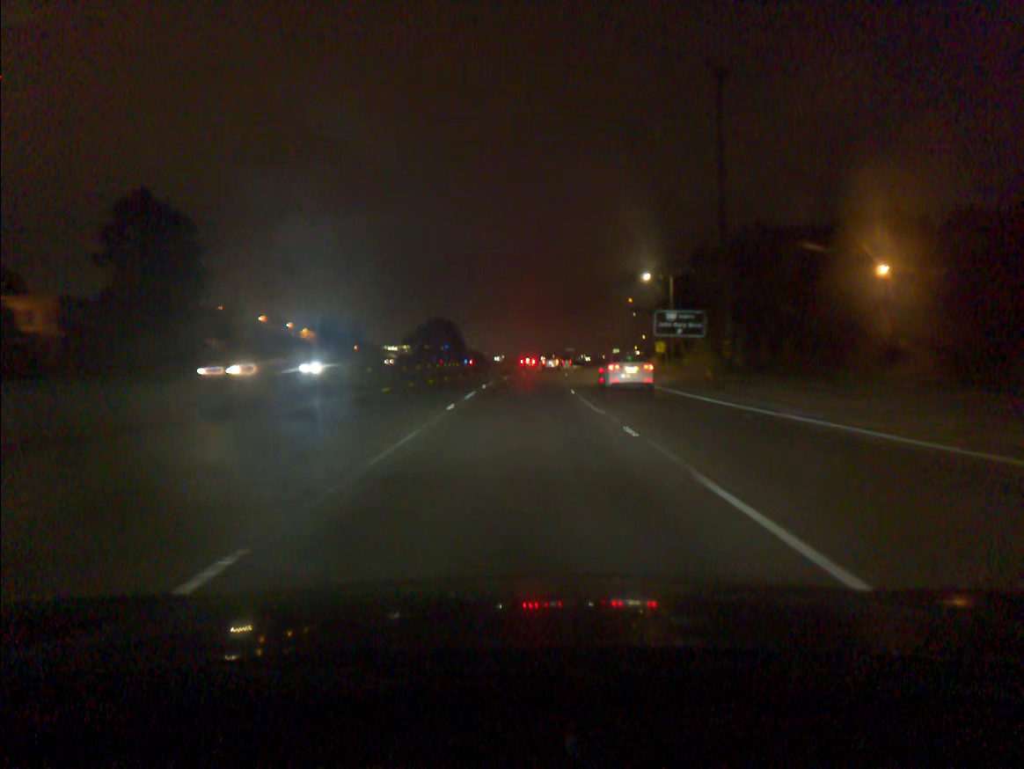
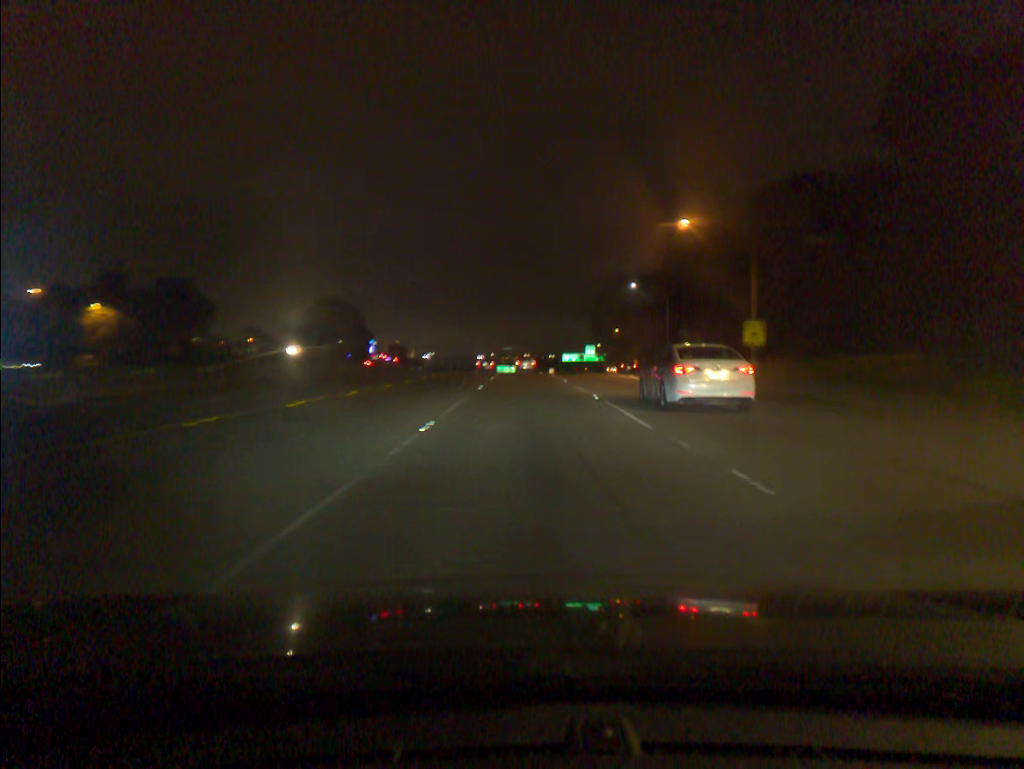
(+2.0, +66.4) m; +4°
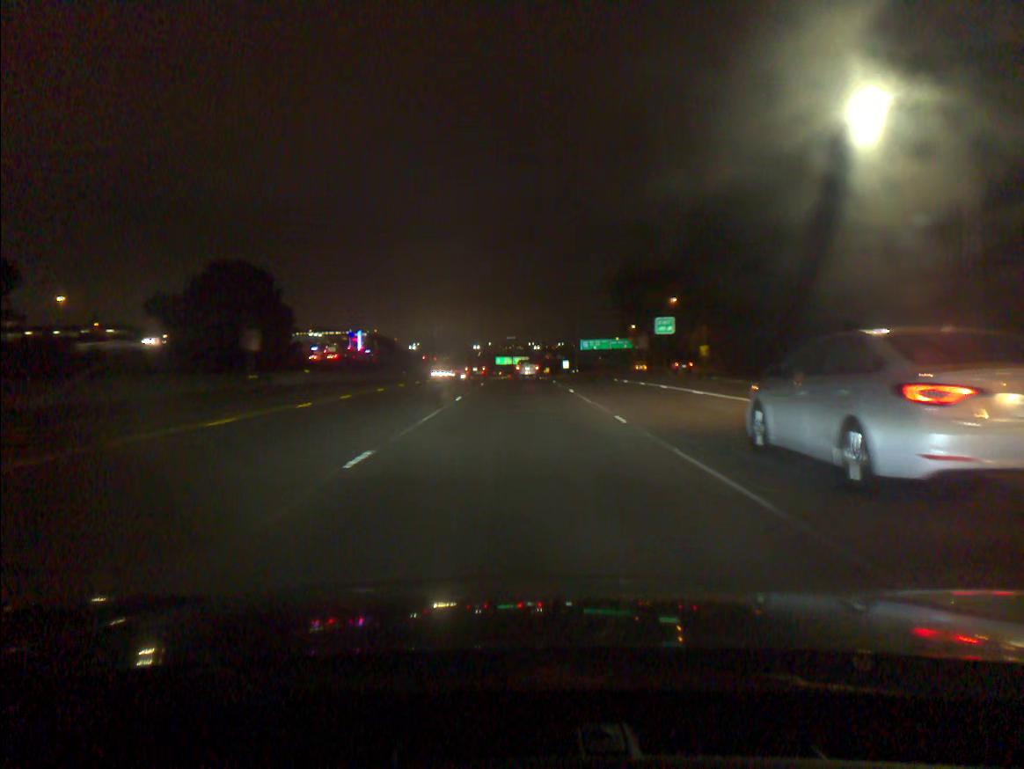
(+0.5, +64.5) m; 0°
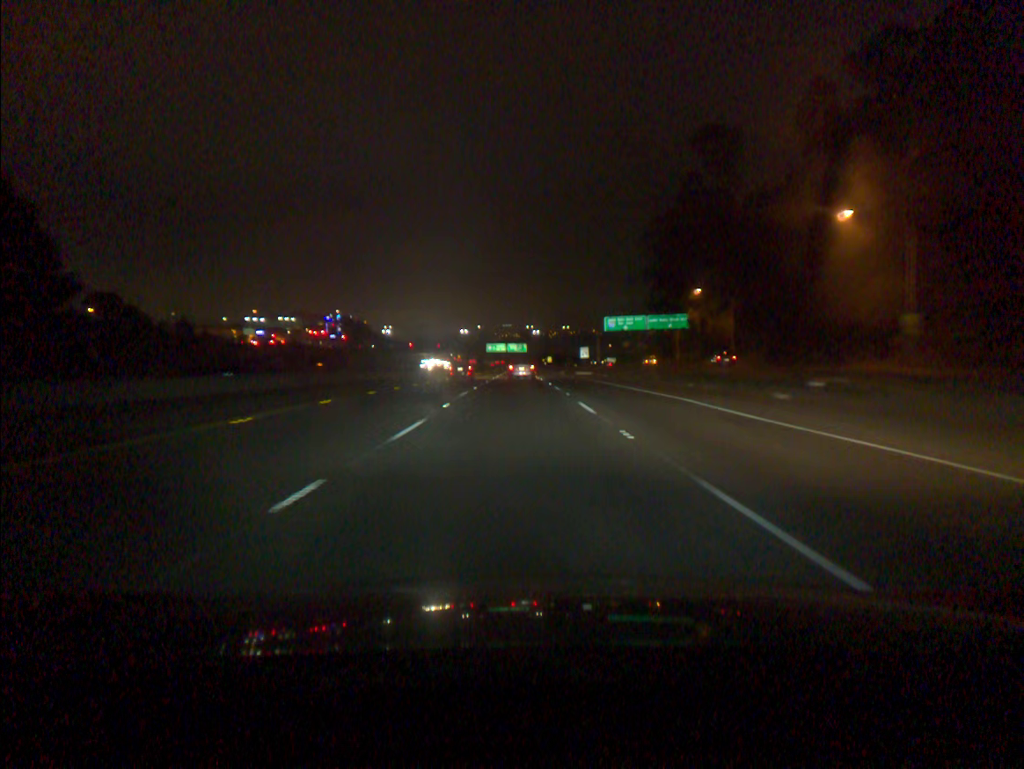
(+0.1, +61.2) m; 0°
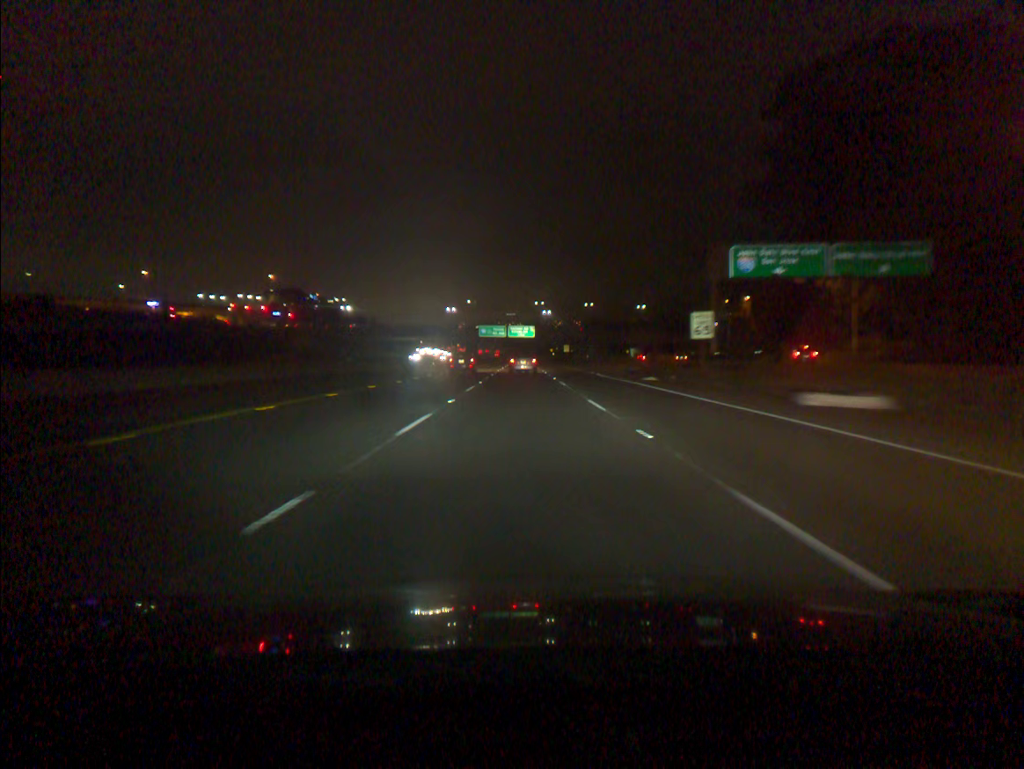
(-0.4, +74.6) m; 0°
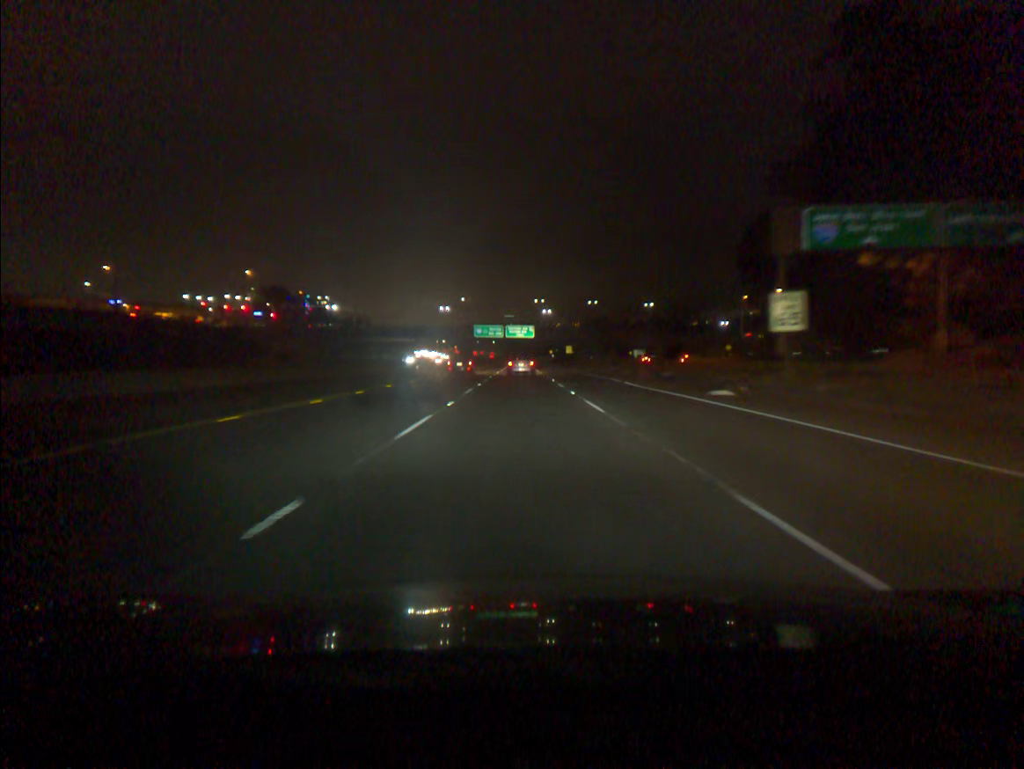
(0.0, +14.8) m; 0°
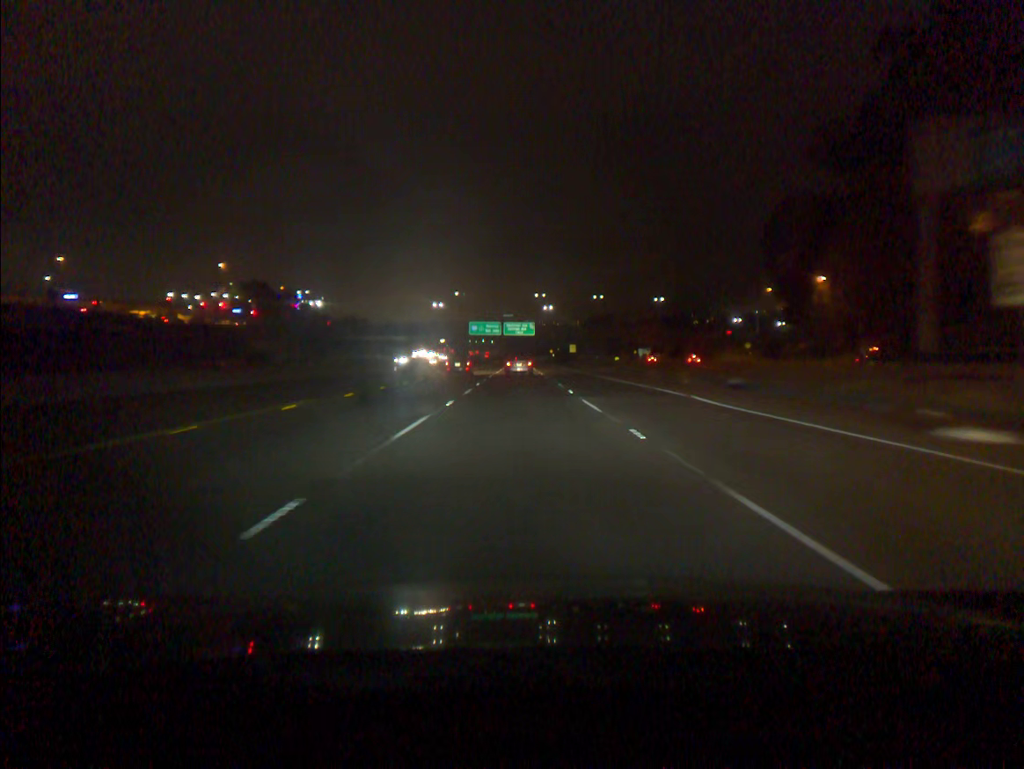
(0.0, +14.8) m; 0°
